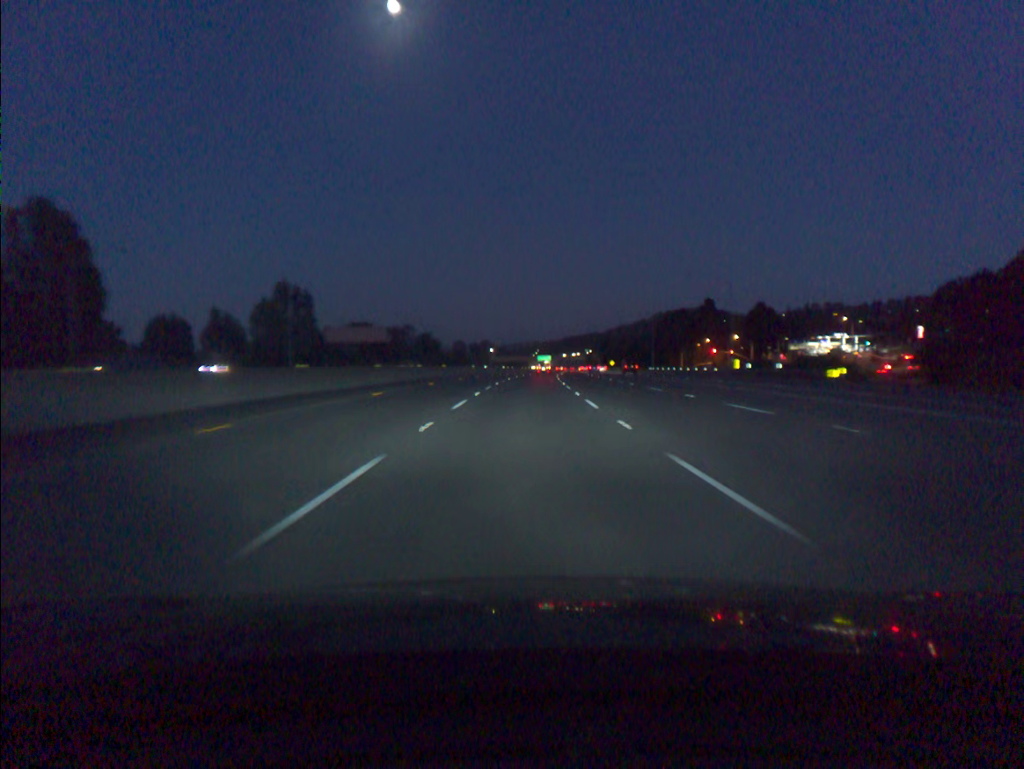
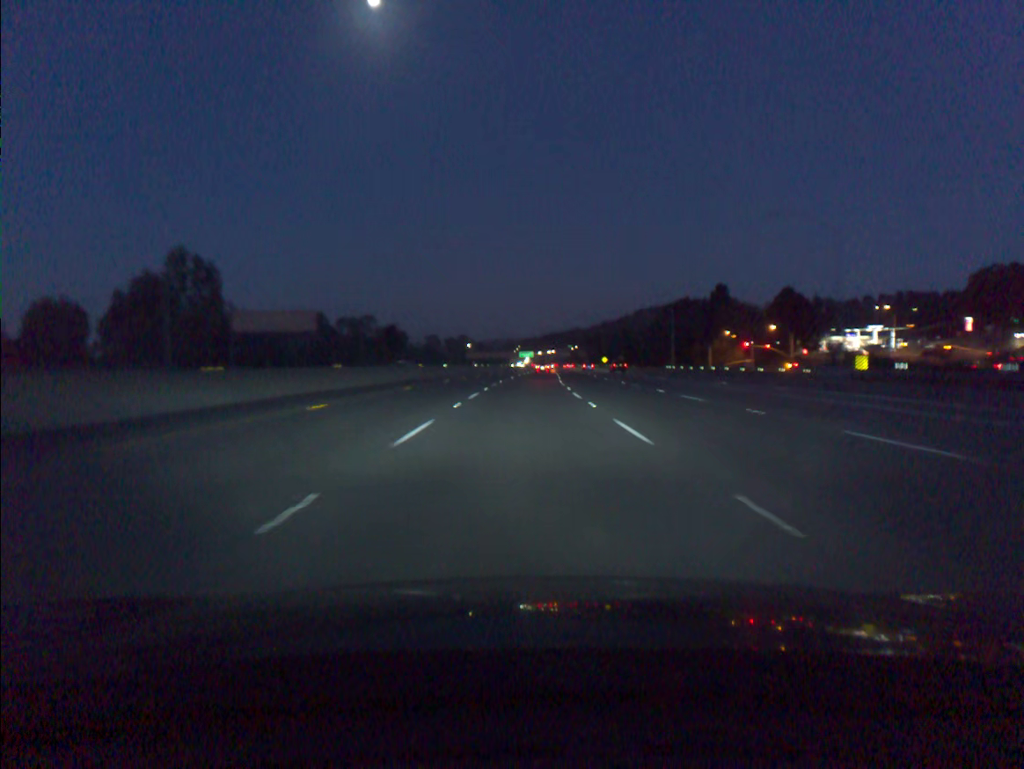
(+0.5, +36.9) m; +1°
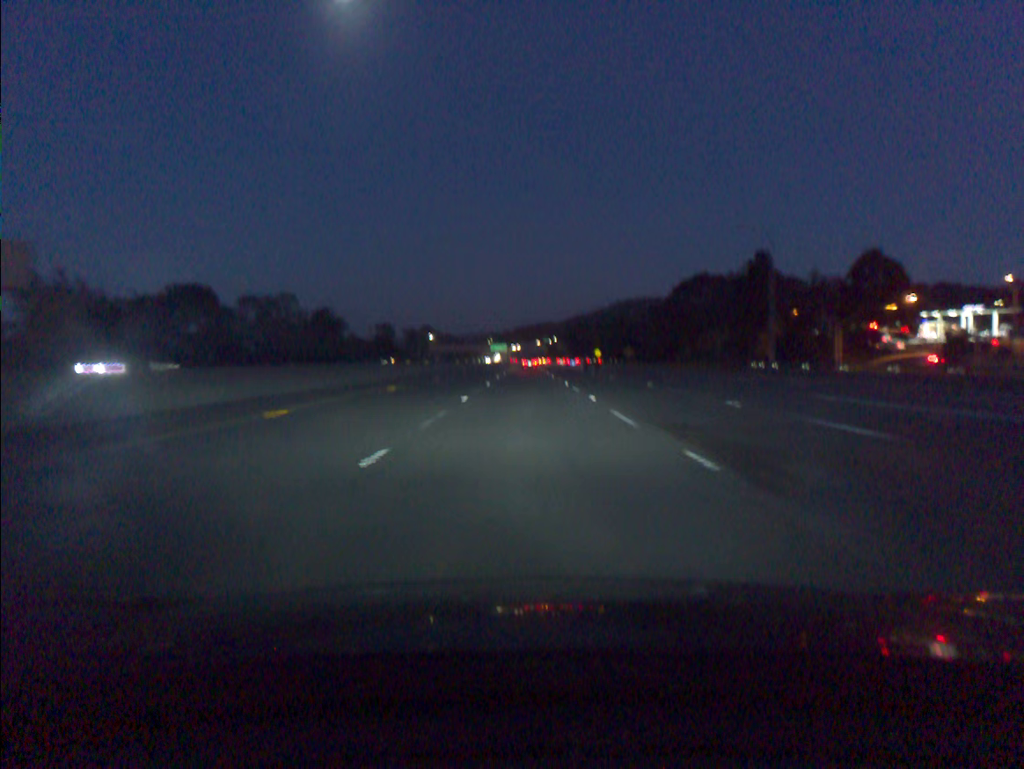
(+0.9, +55.3) m; +2°
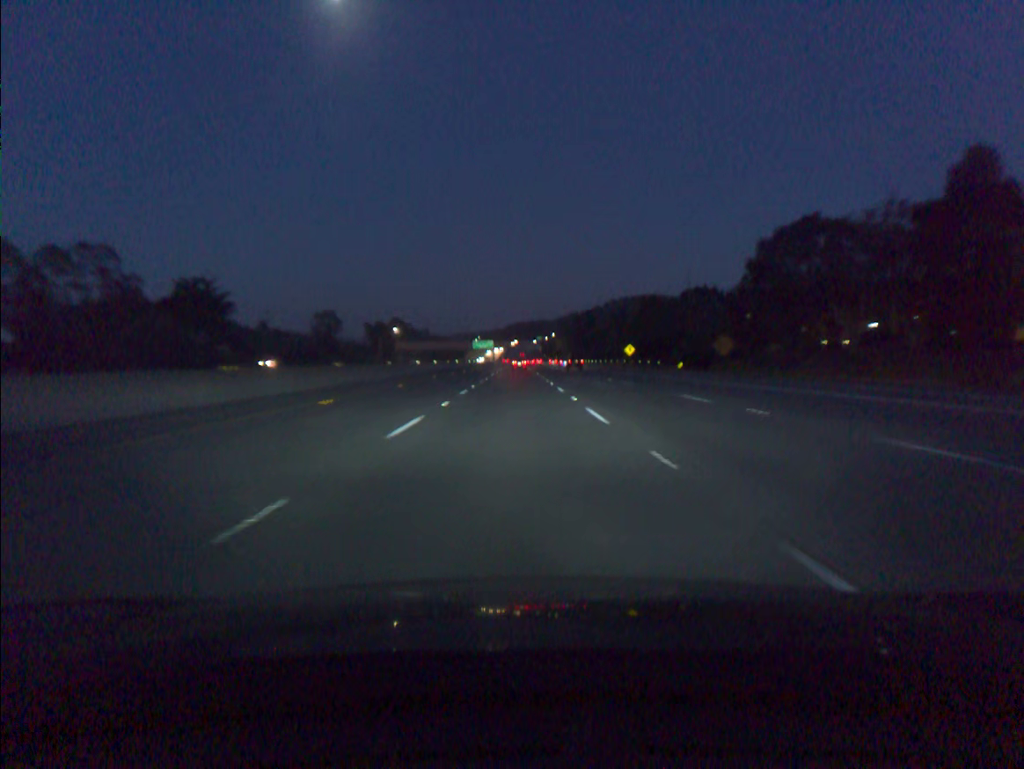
(+0.9, +73.7) m; +1°
